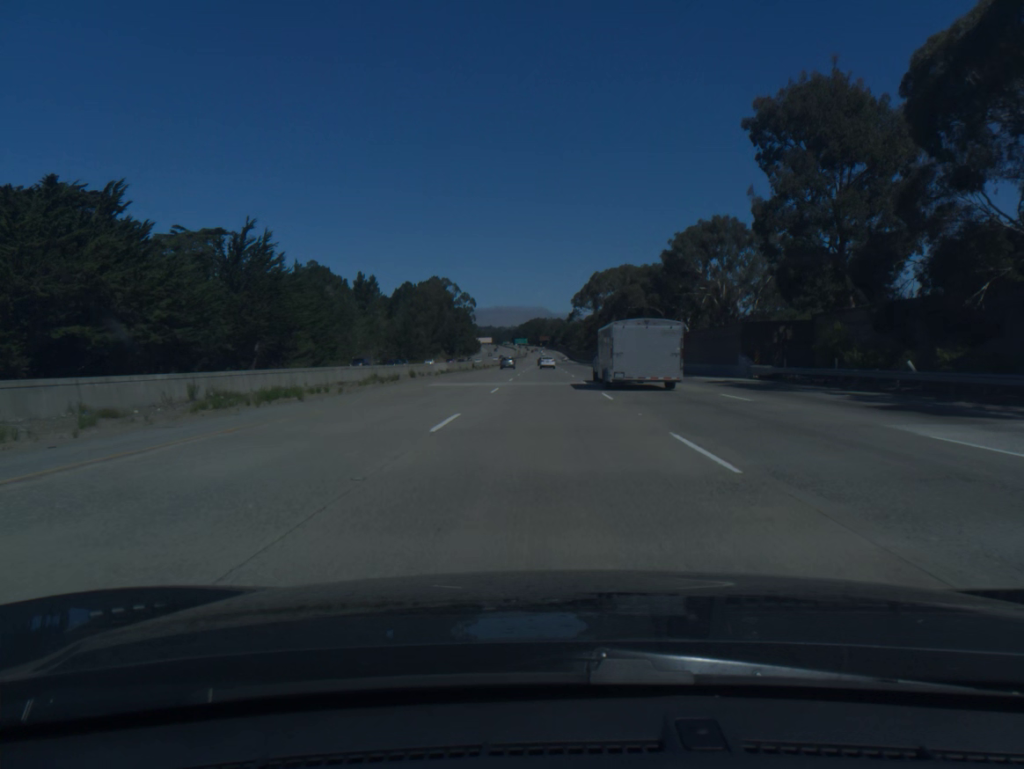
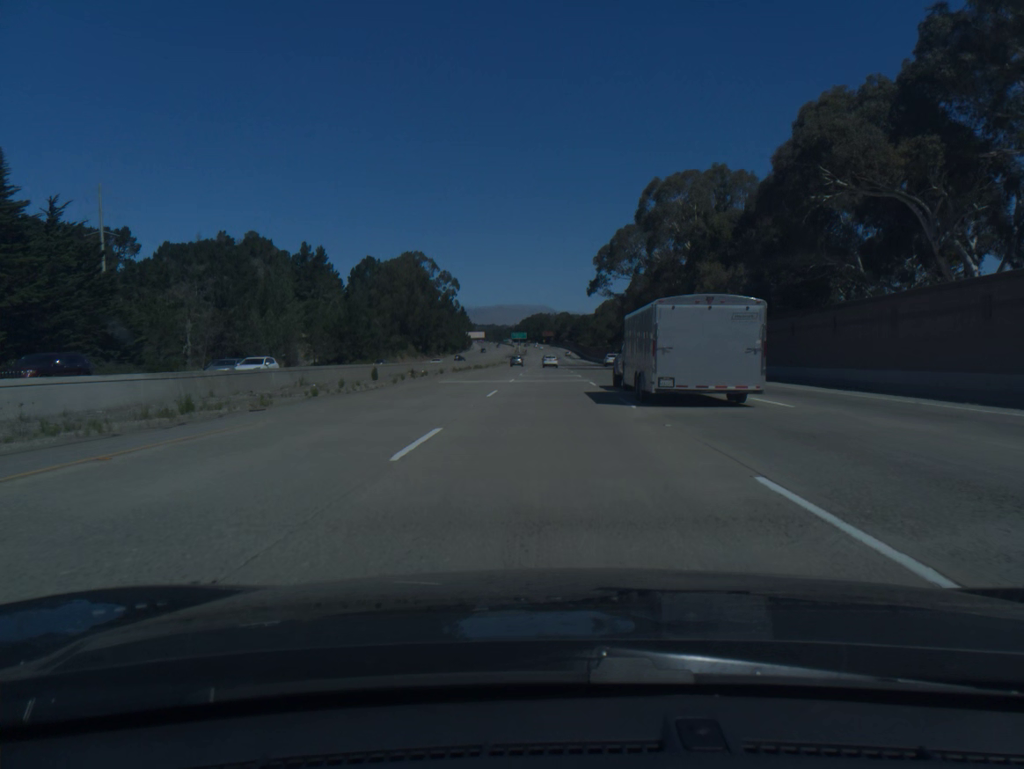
(-0.3, +76.9) m; 0°
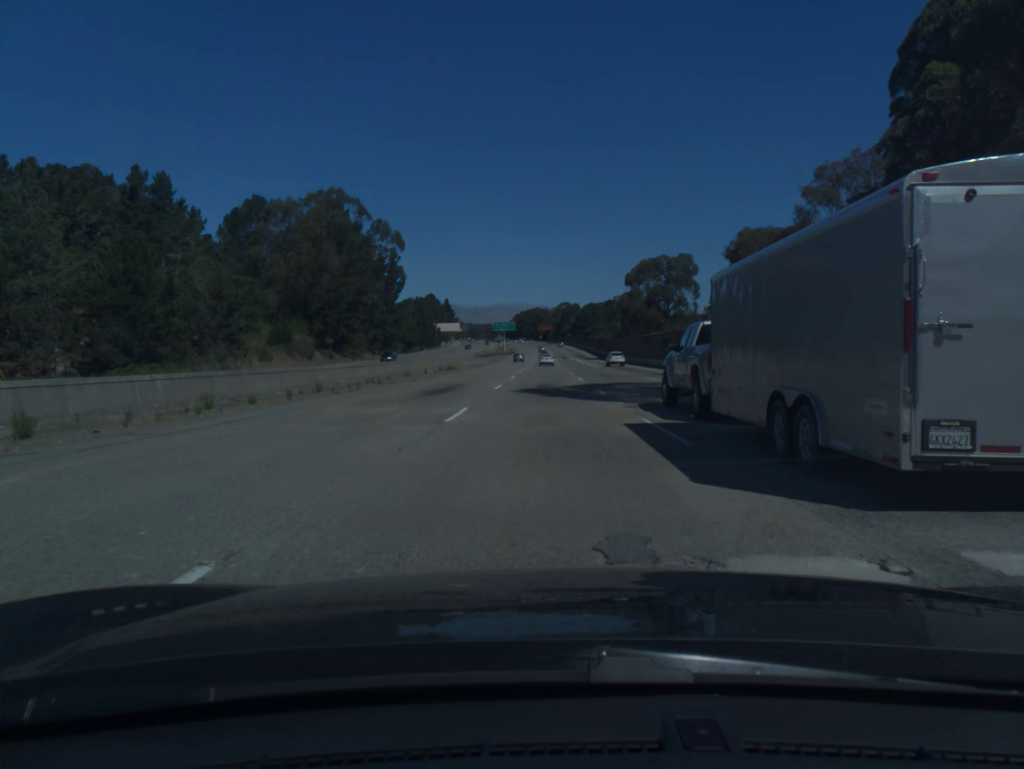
(+0.4, +96.1) m; 0°
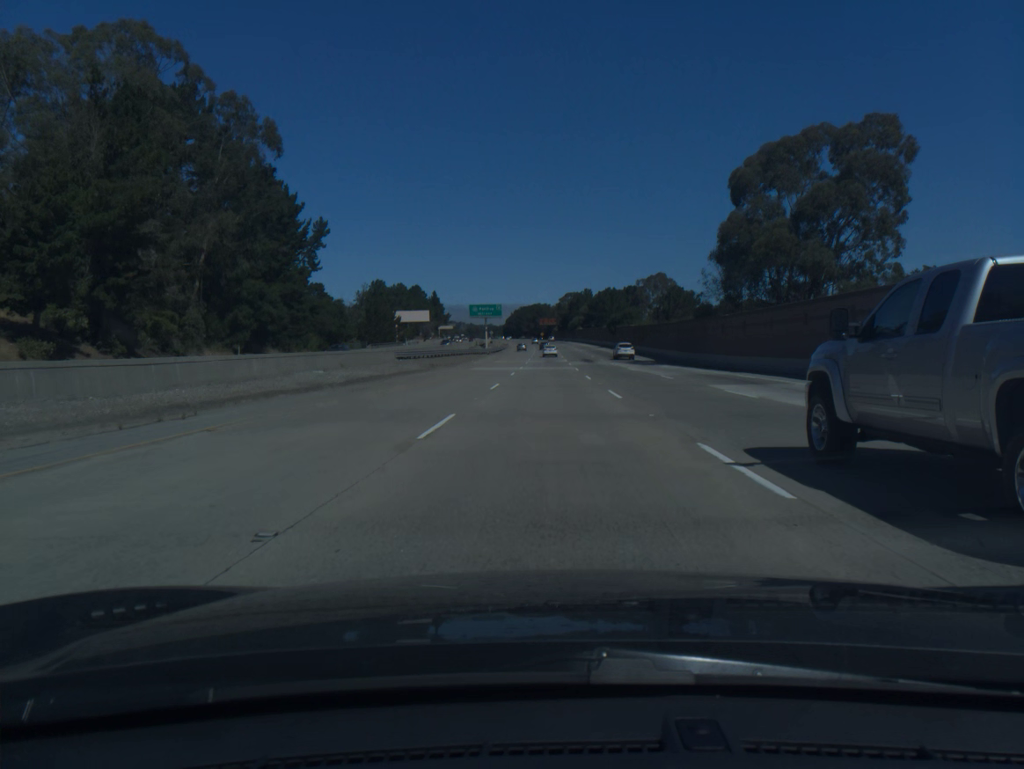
(-0.3, +76.9) m; 0°
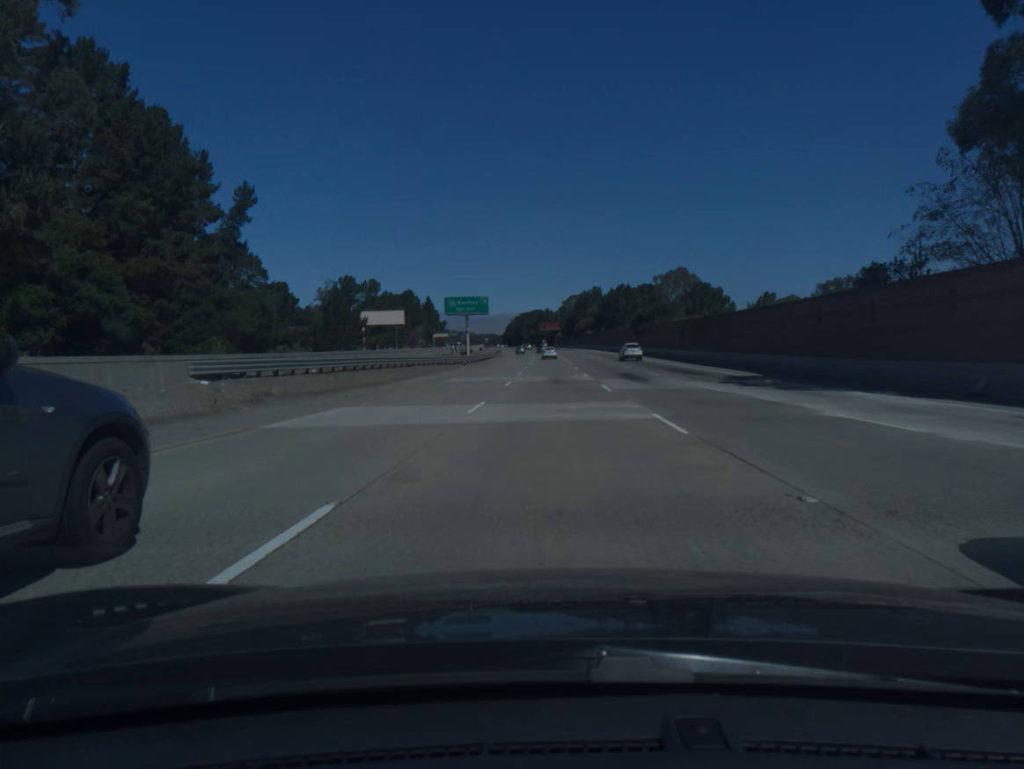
(0.0, +38.3) m; 0°
